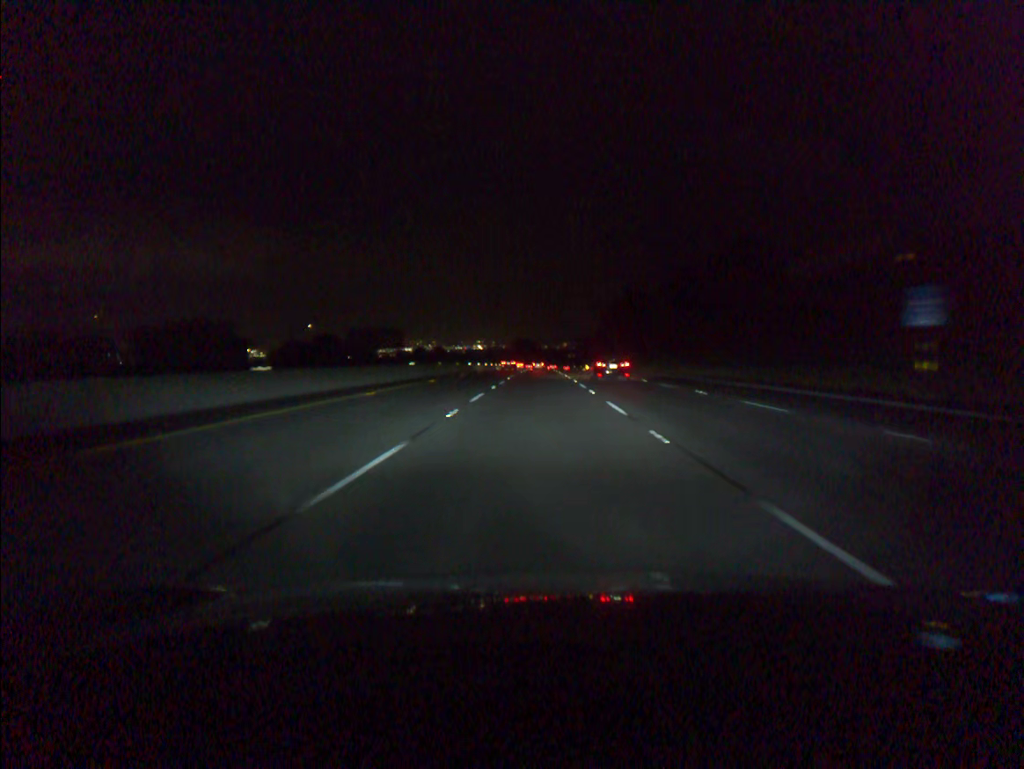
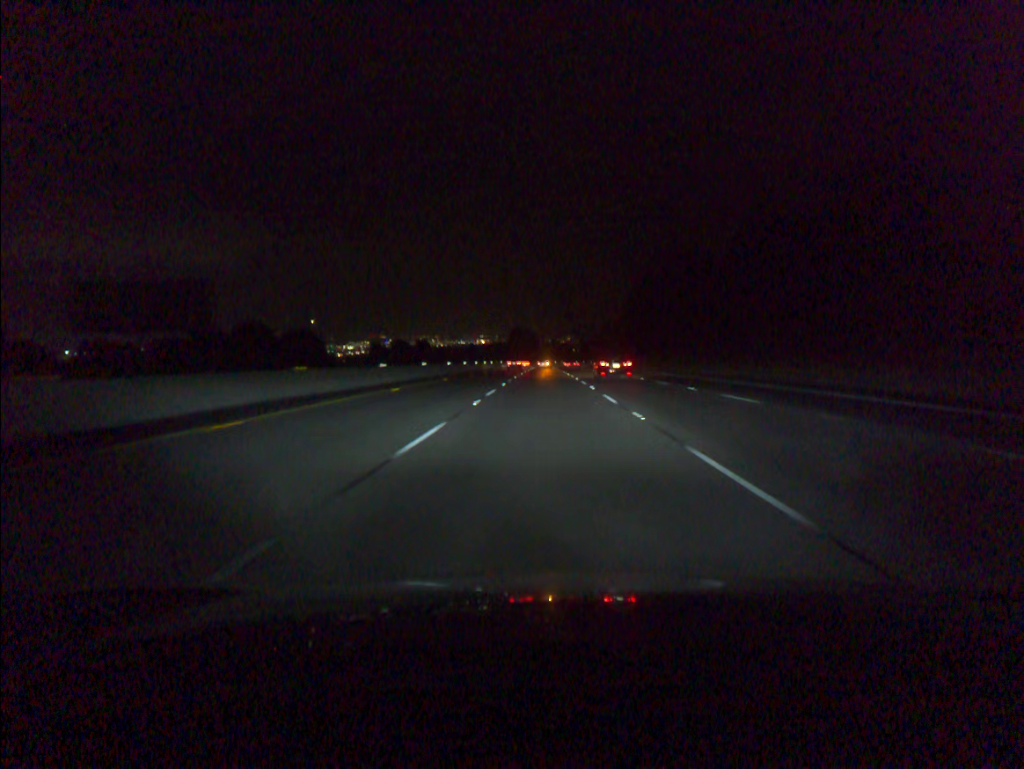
(-0.1, +55.3) m; 0°
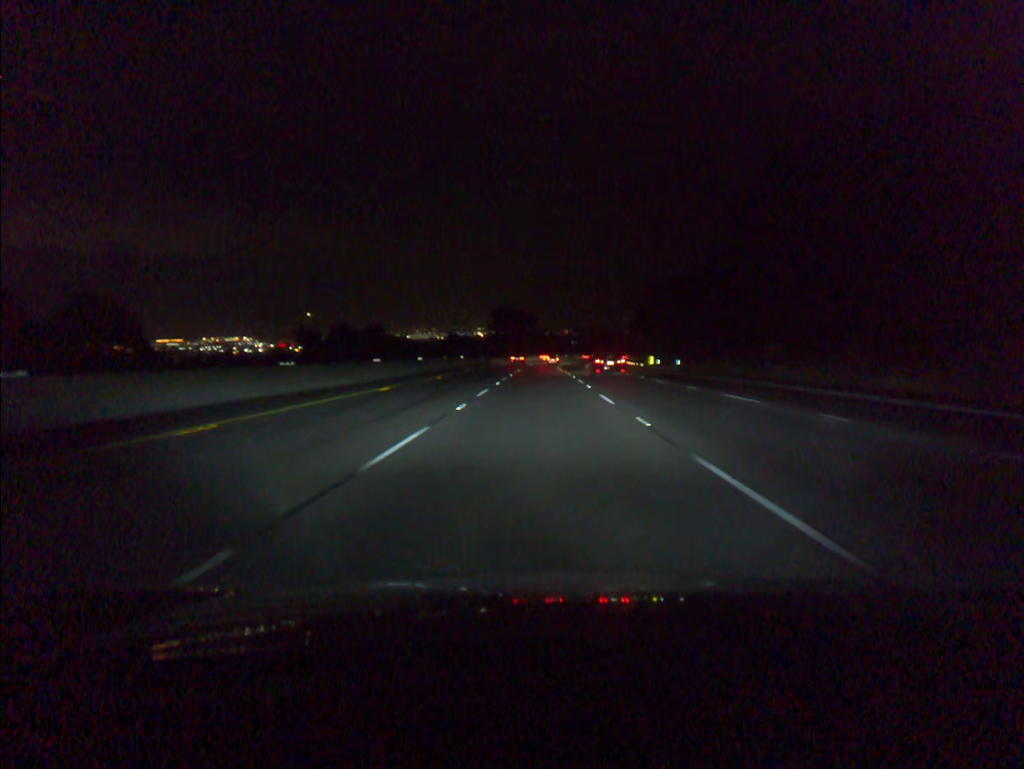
(+0.3, +73.9) m; 0°
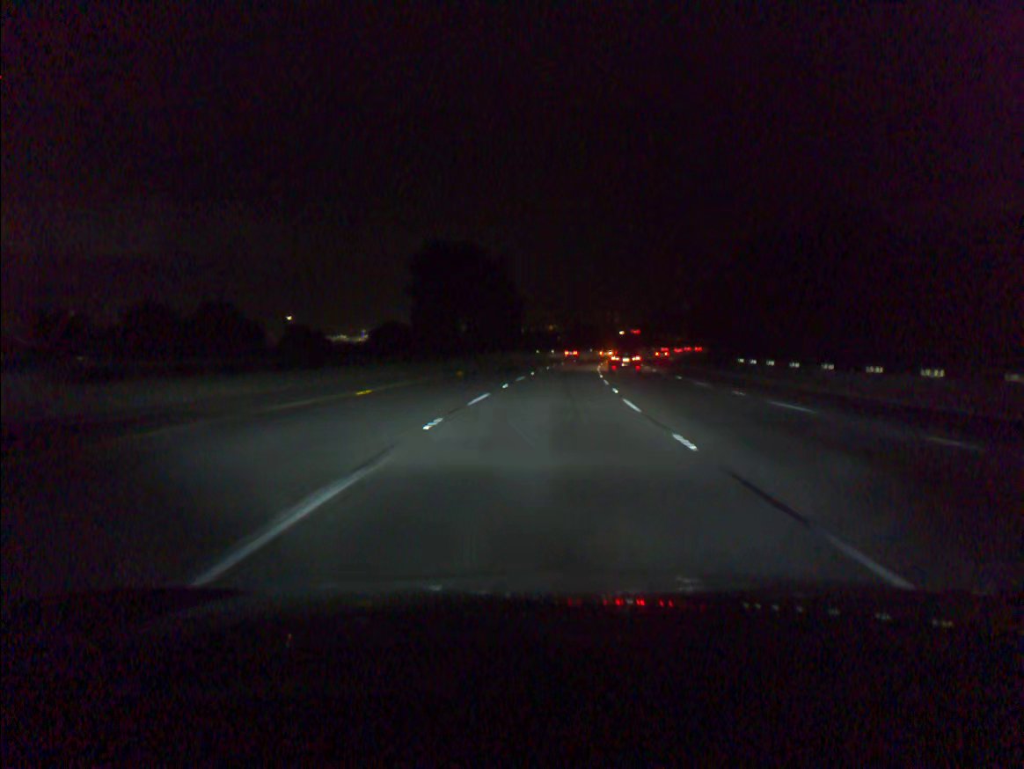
(+0.1, +92.6) m; +1°
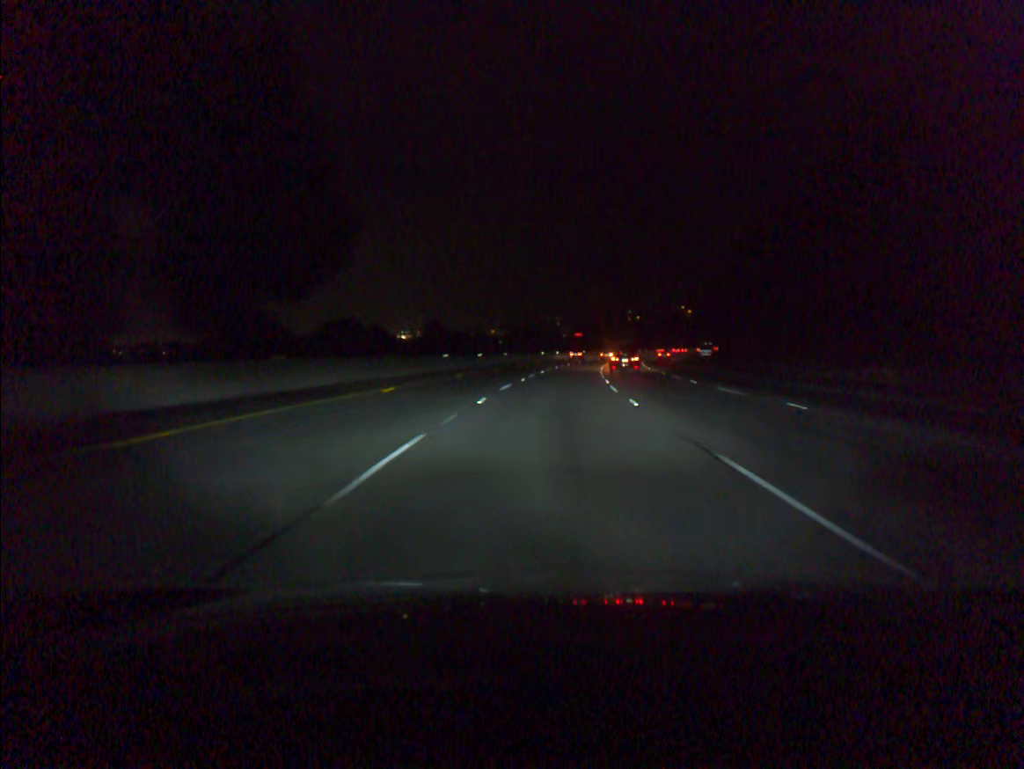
(+2.0, +55.4) m; +4°
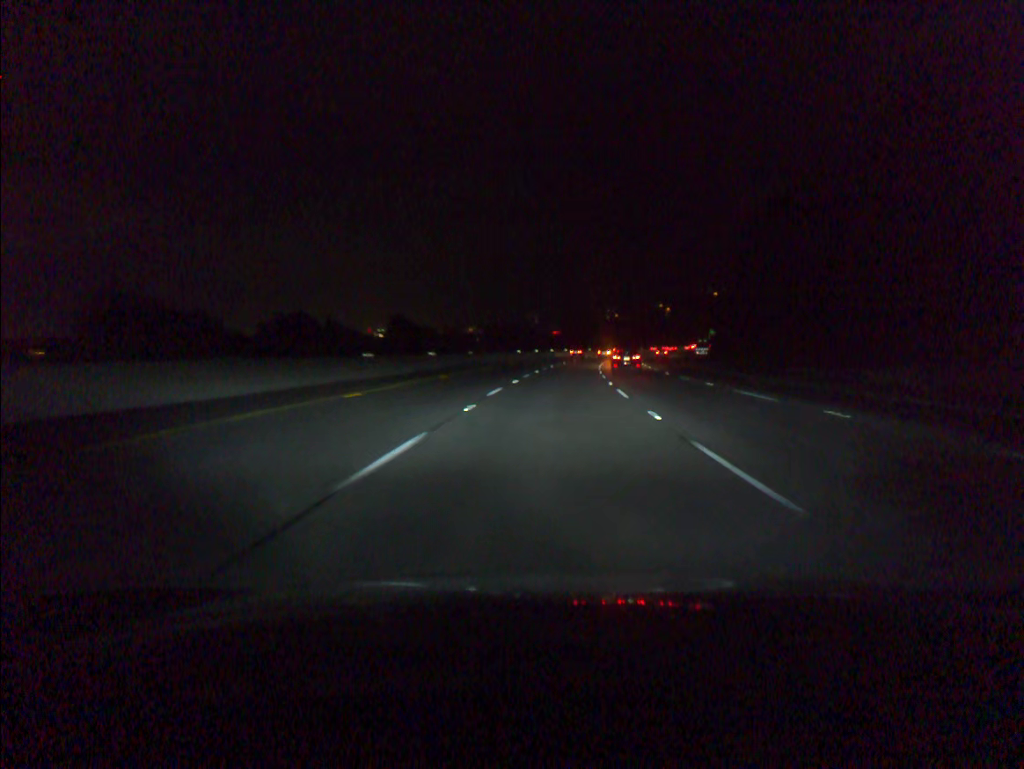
(+0.2, +18.4) m; +1°
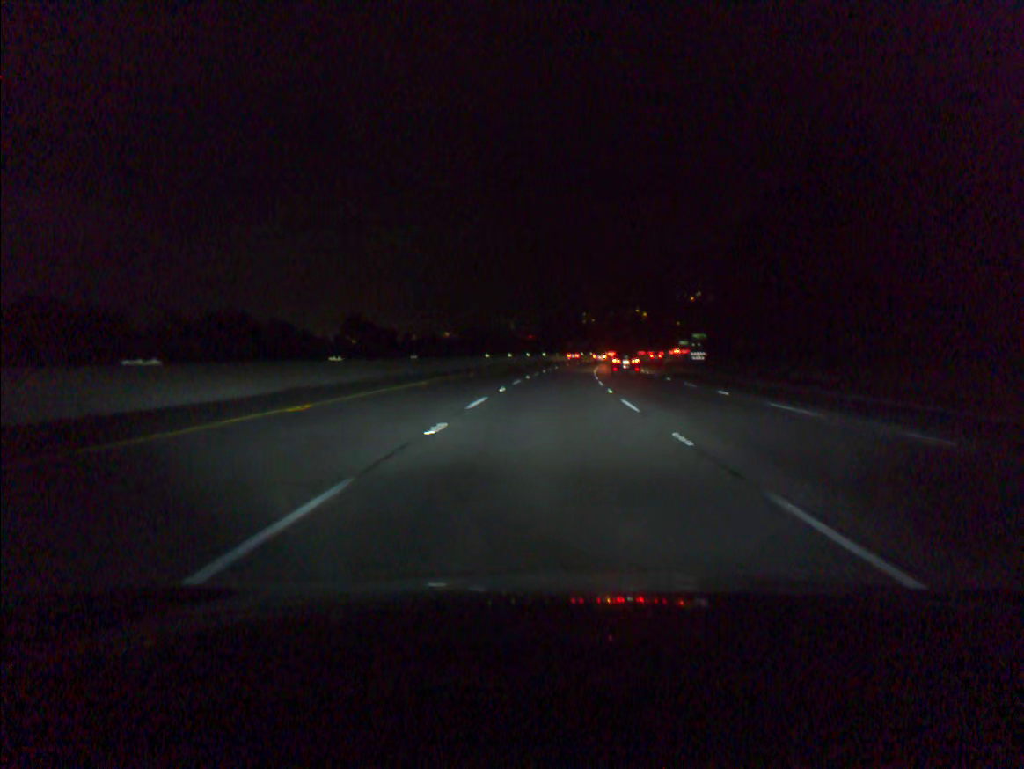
(+0.3, +18.5) m; +2°
